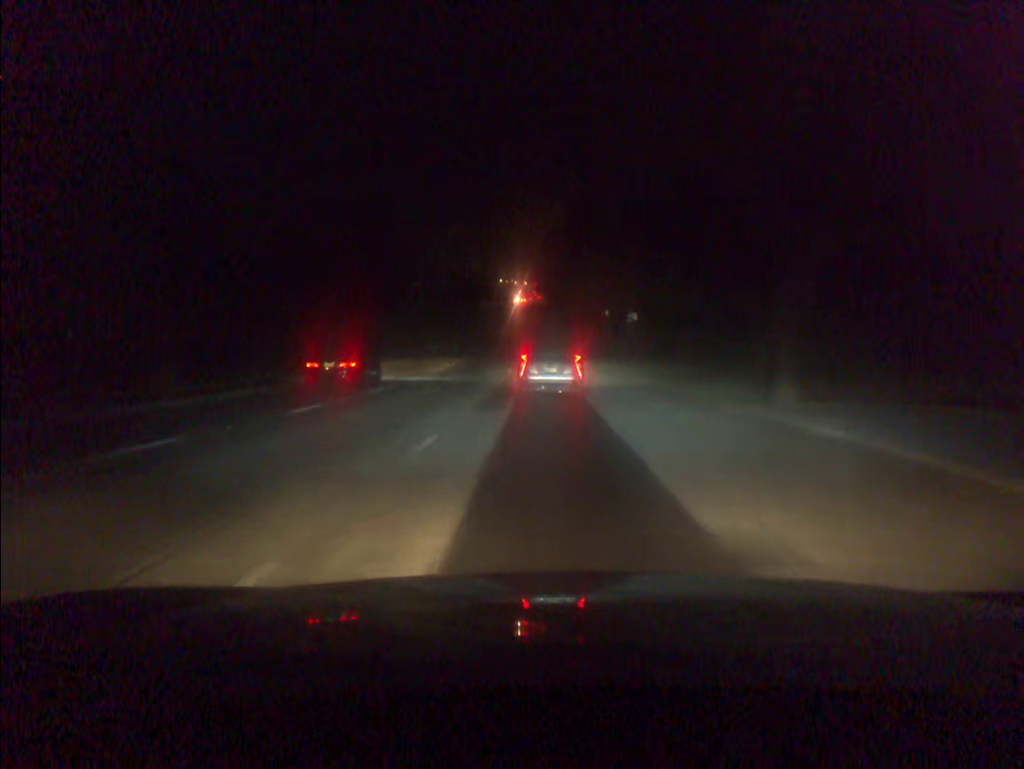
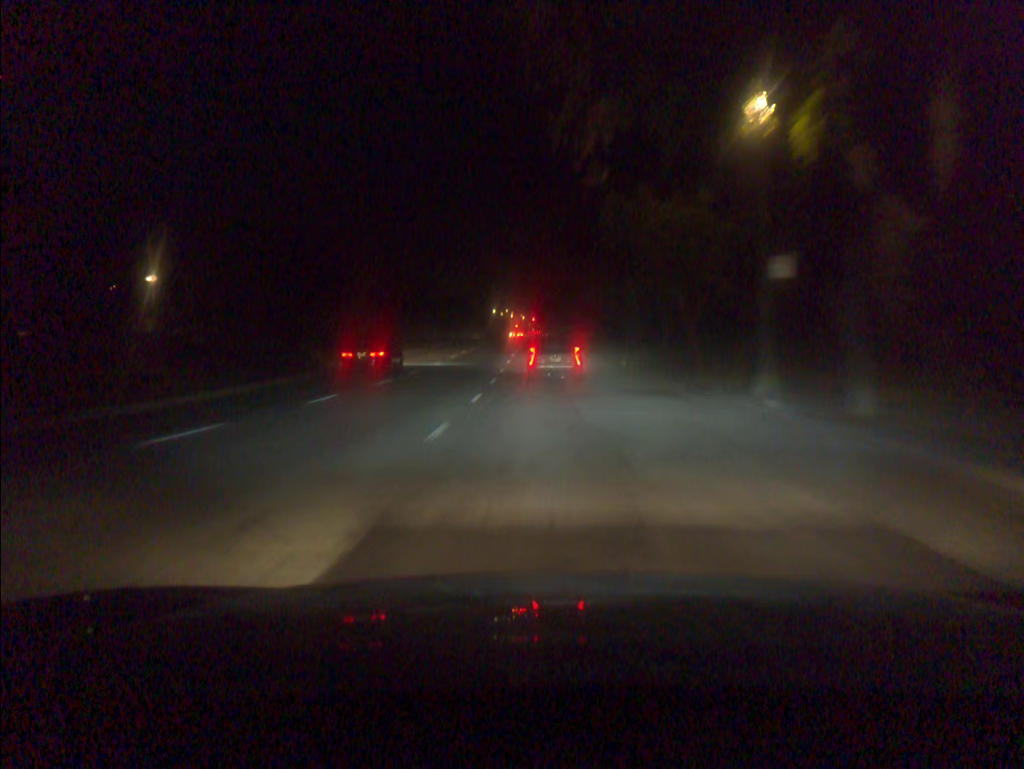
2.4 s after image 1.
(-0.1, +42.1) m; 0°
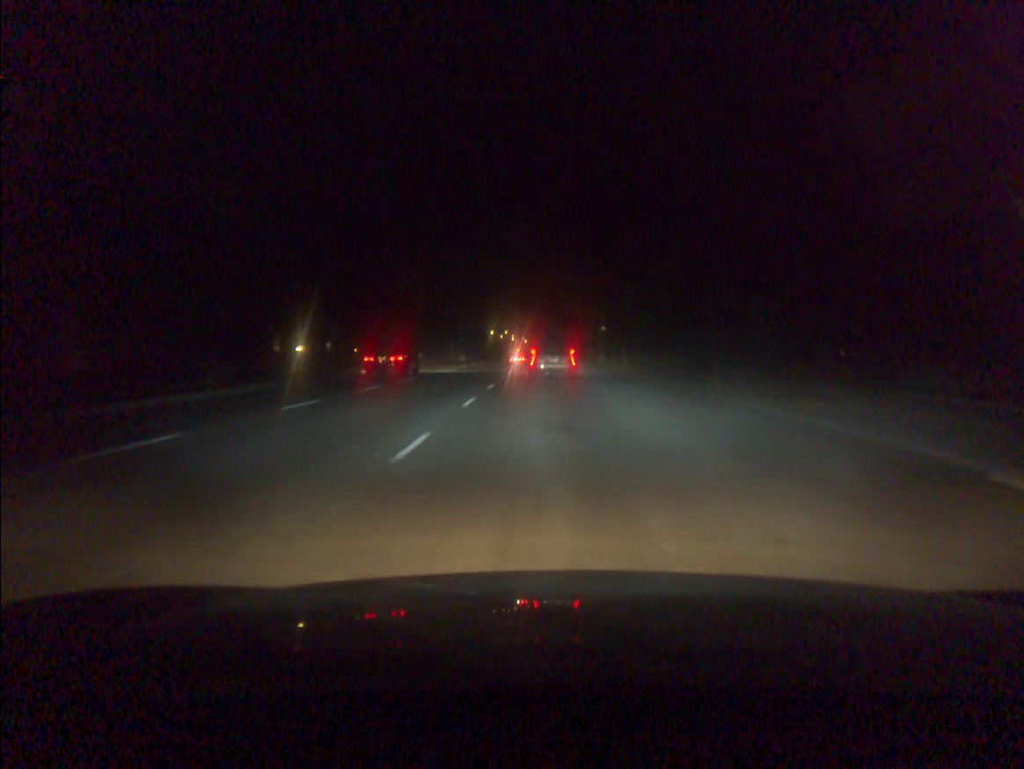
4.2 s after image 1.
(0.0, +30.6) m; 0°
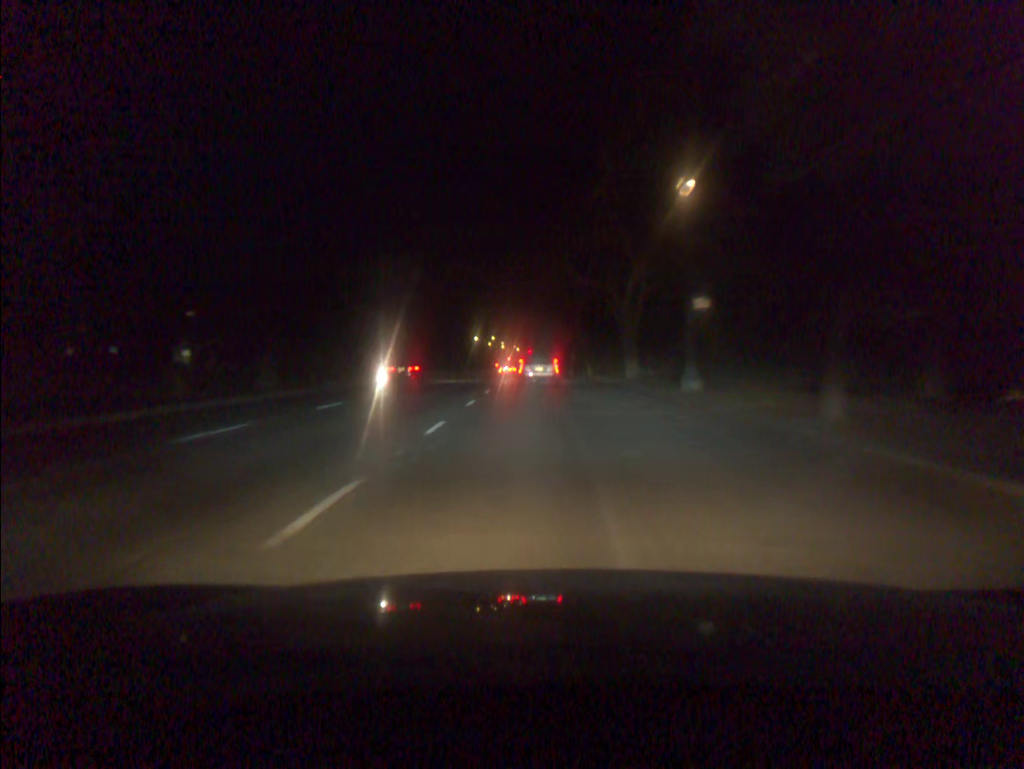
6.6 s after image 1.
(+0.1, +39.8) m; 0°
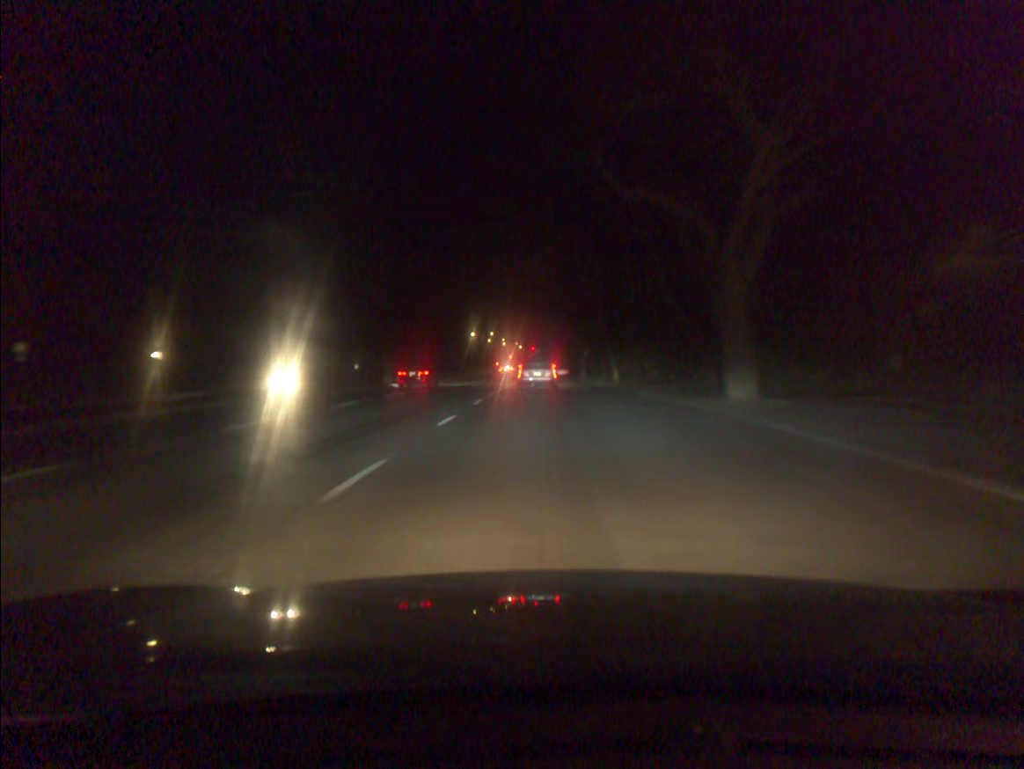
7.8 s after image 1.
(-0.1, +20.0) m; 0°
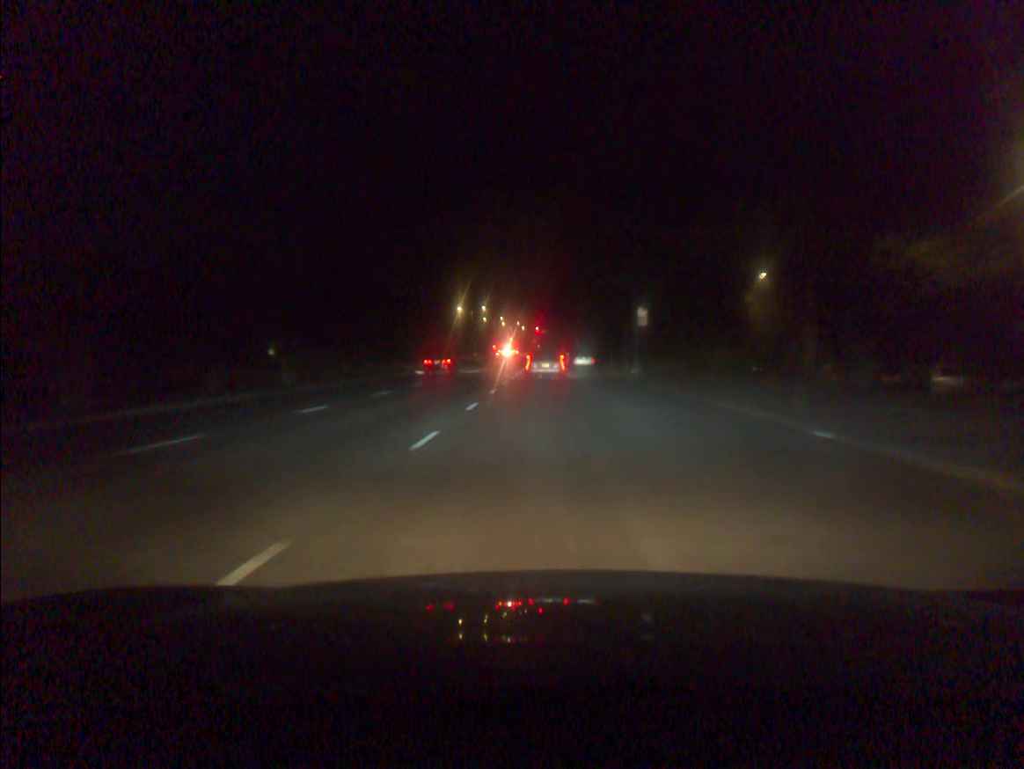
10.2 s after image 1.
(-0.2, +39.7) m; 0°
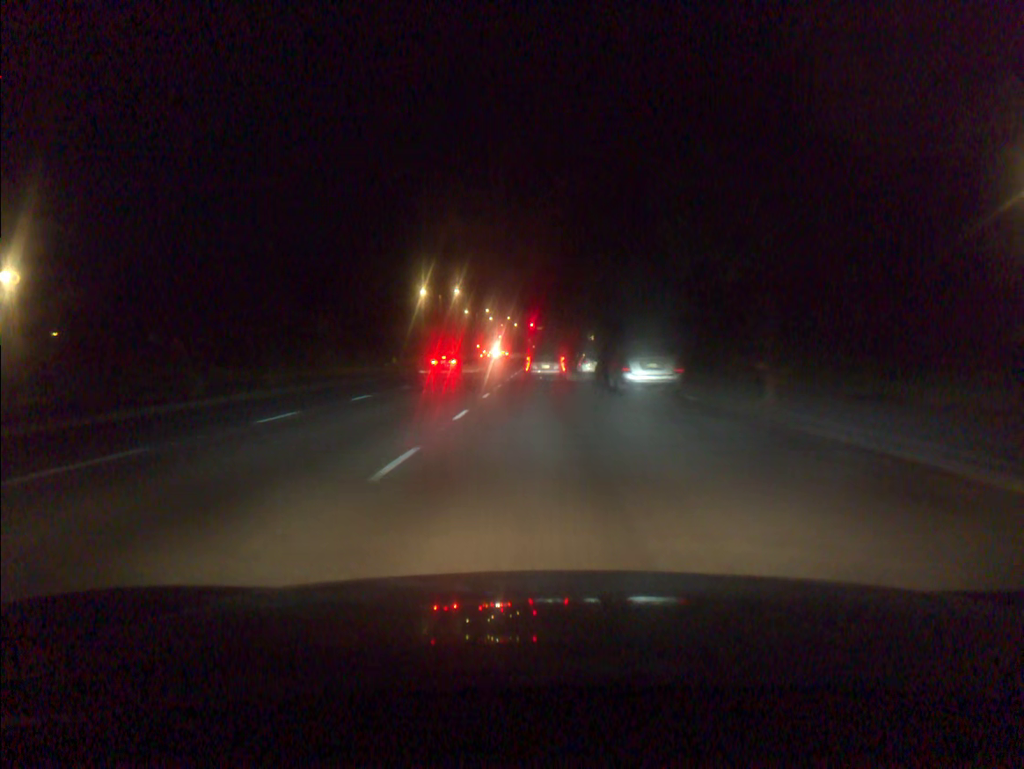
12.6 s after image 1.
(+0.1, +38.6) m; 0°
